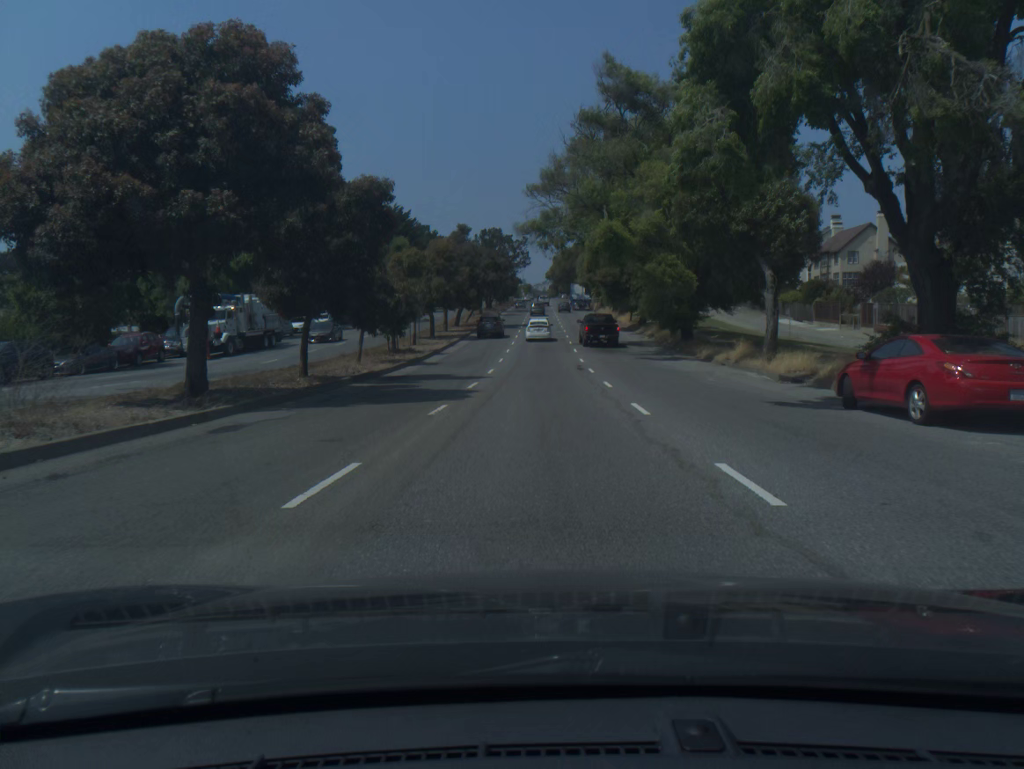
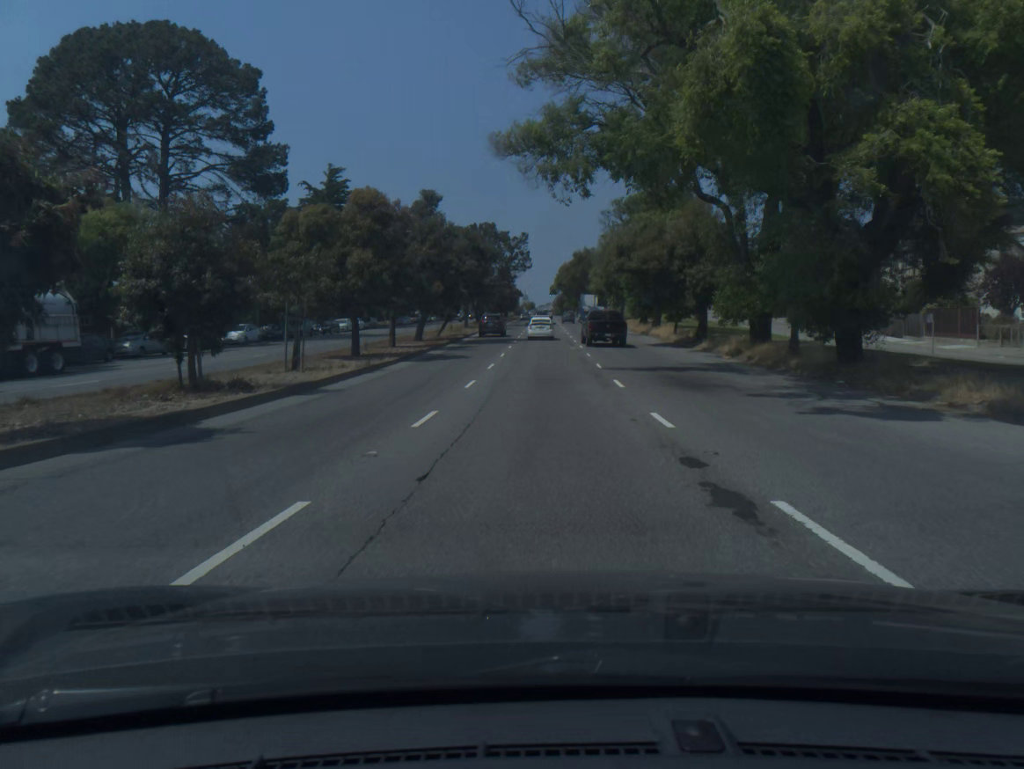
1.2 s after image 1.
(0.0, +23.7) m; 0°
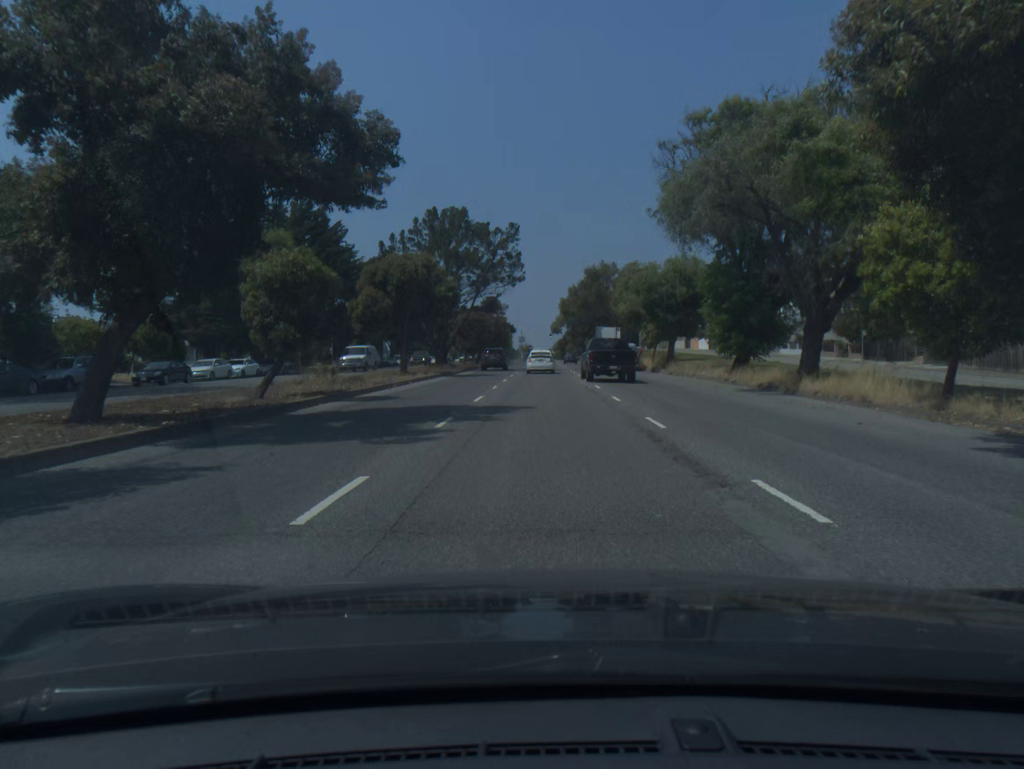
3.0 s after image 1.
(0.0, +34.7) m; 0°
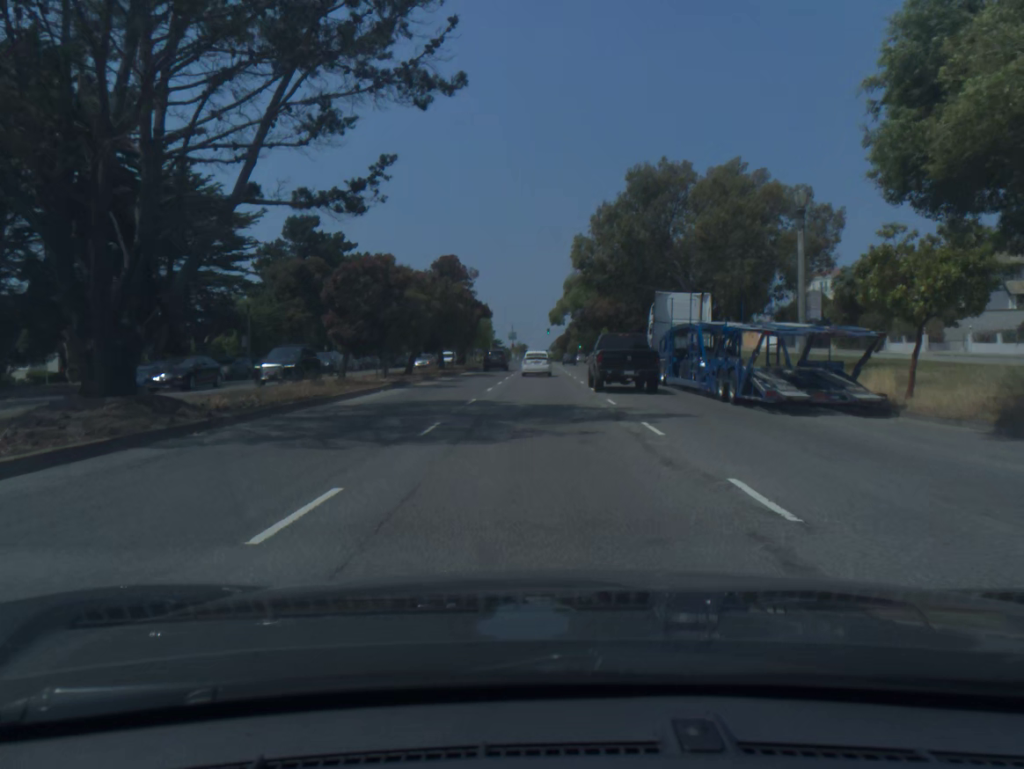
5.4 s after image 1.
(0.0, +43.9) m; 0°
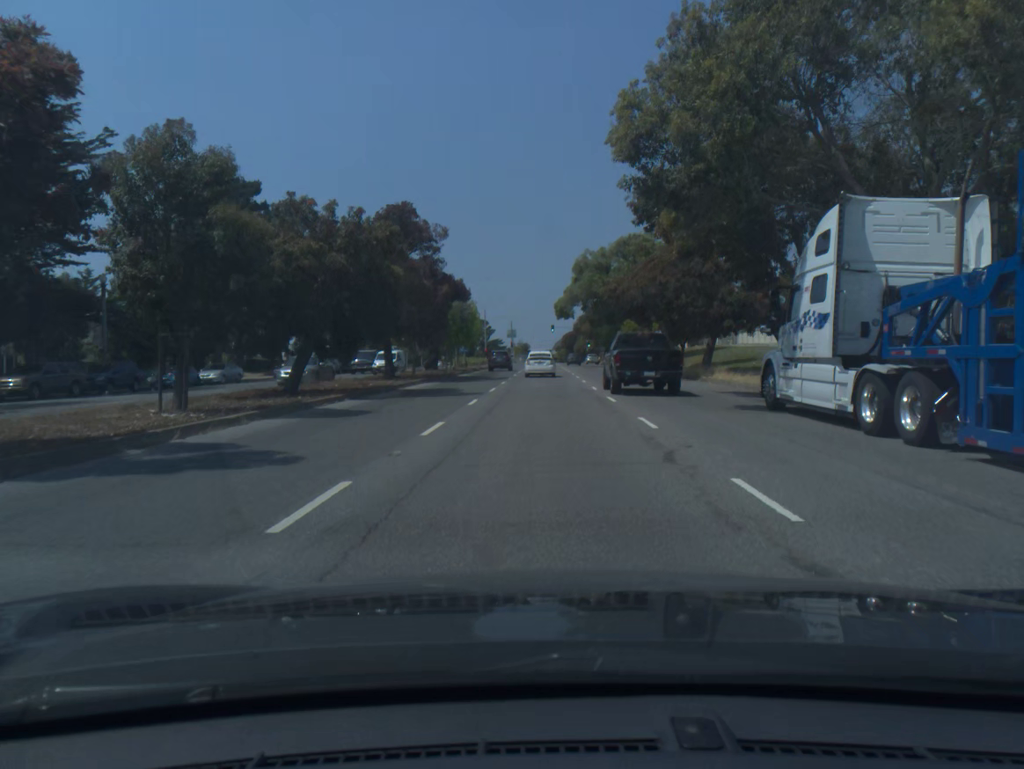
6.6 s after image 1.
(0.0, +21.4) m; 0°
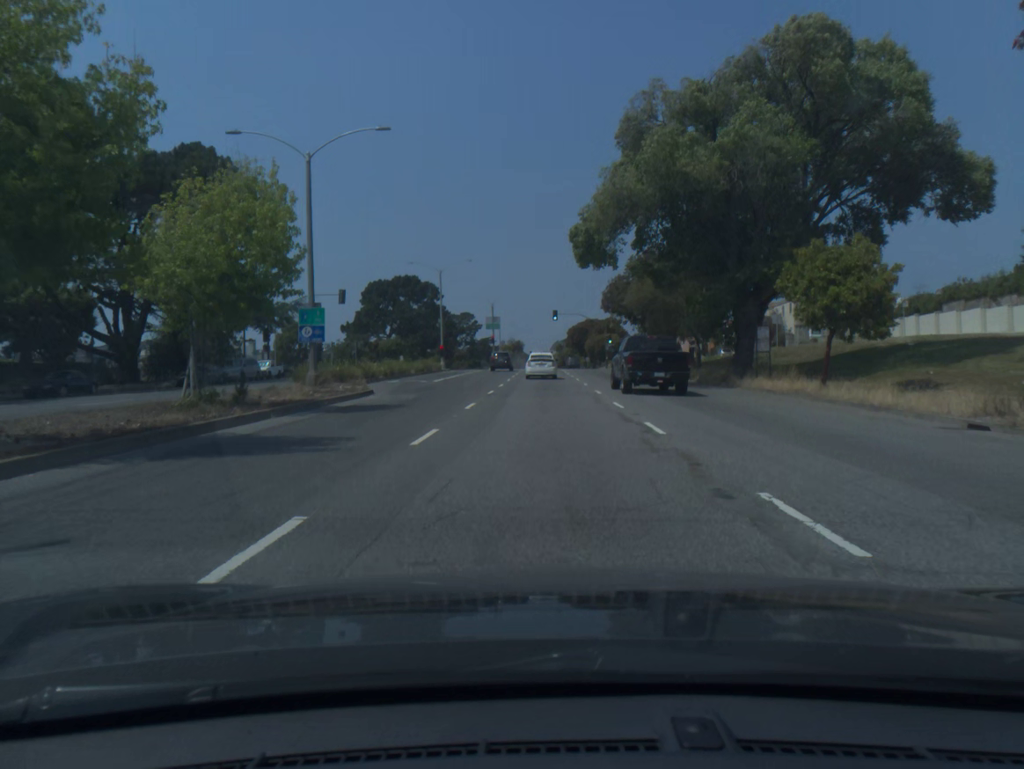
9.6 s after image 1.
(-0.1, +52.0) m; 0°
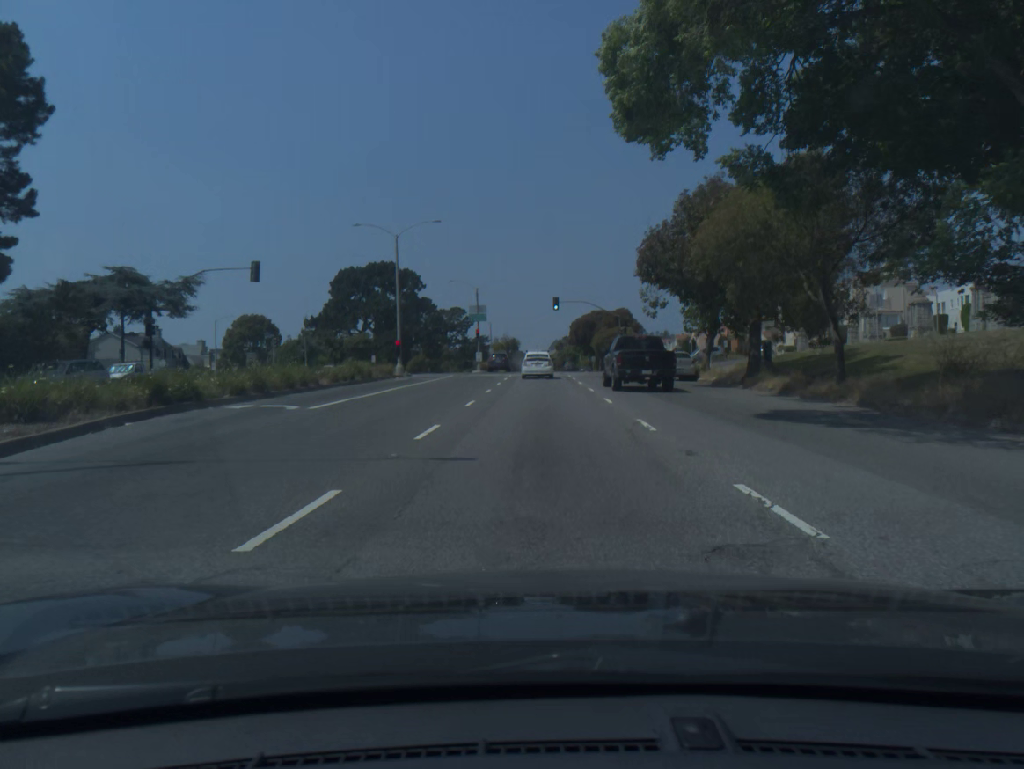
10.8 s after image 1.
(0.0, +20.4) m; 0°
